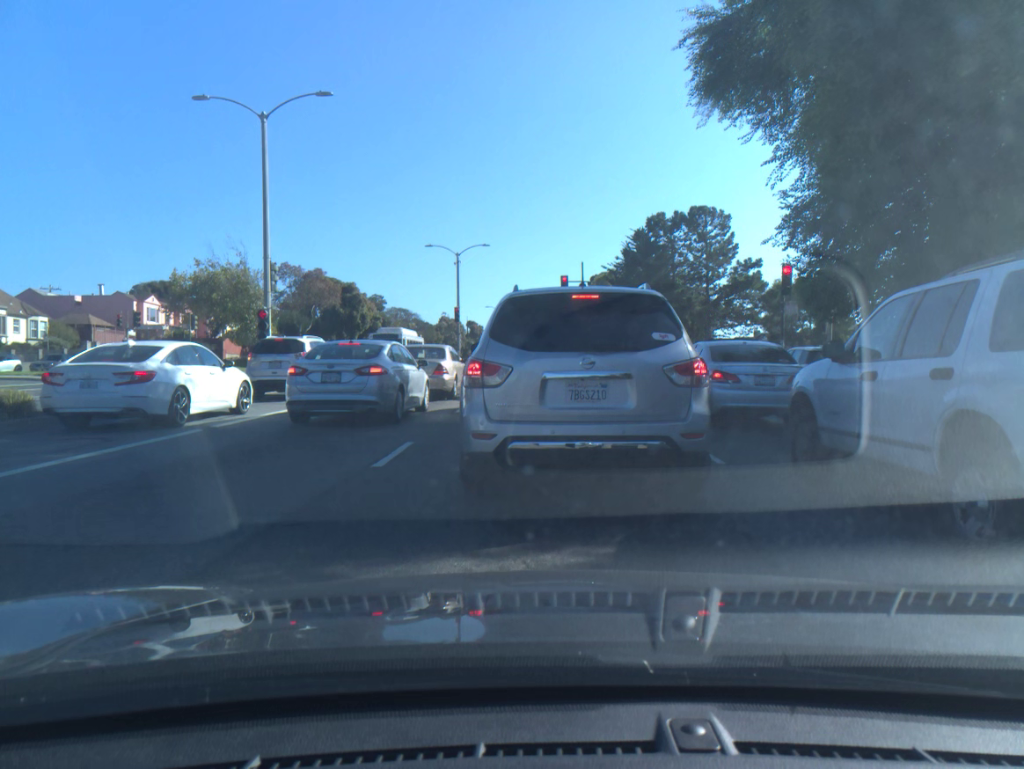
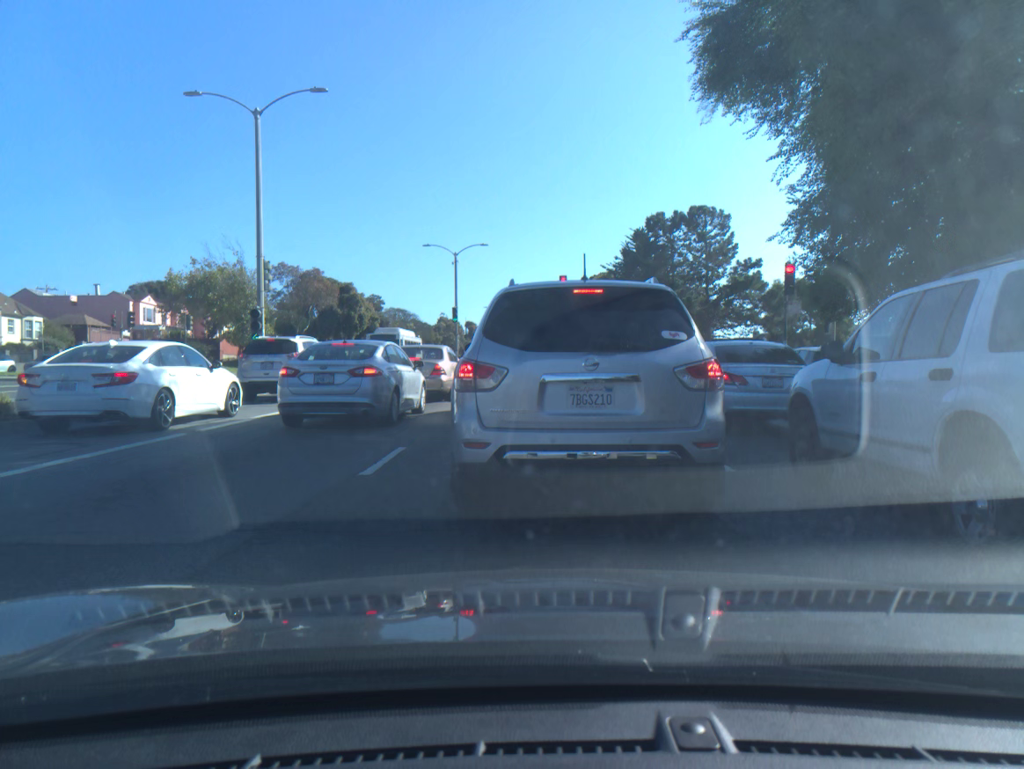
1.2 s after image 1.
(0.0, +0.5) m; 0°
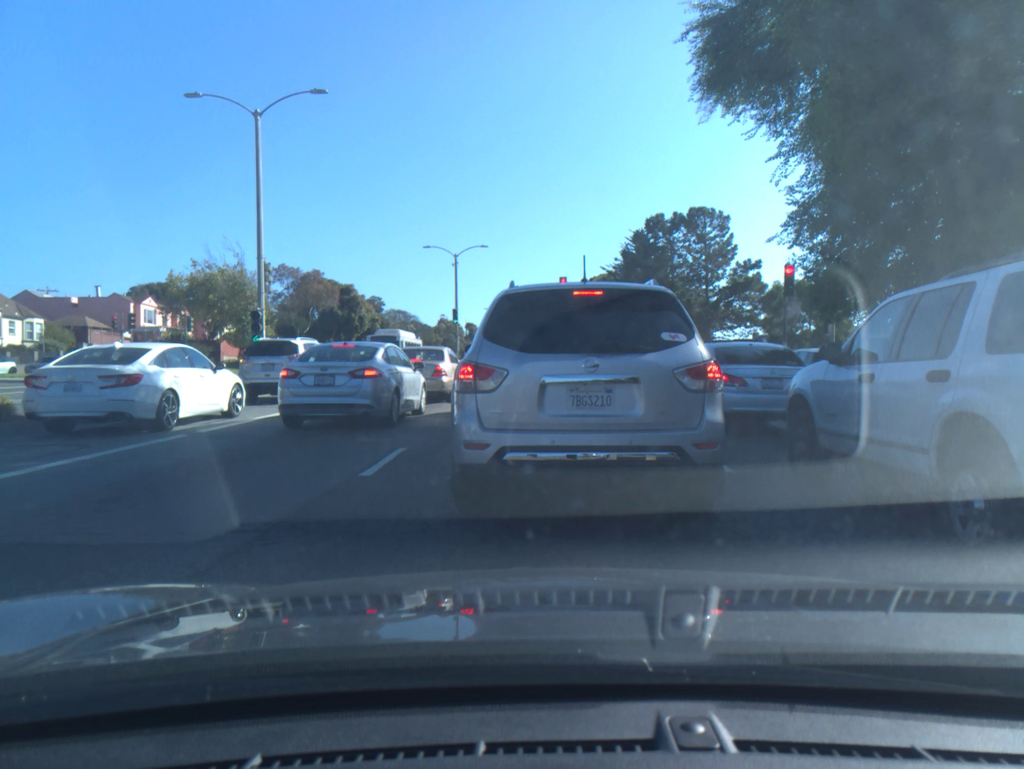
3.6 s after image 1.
(0.0, 0.0) m; 0°
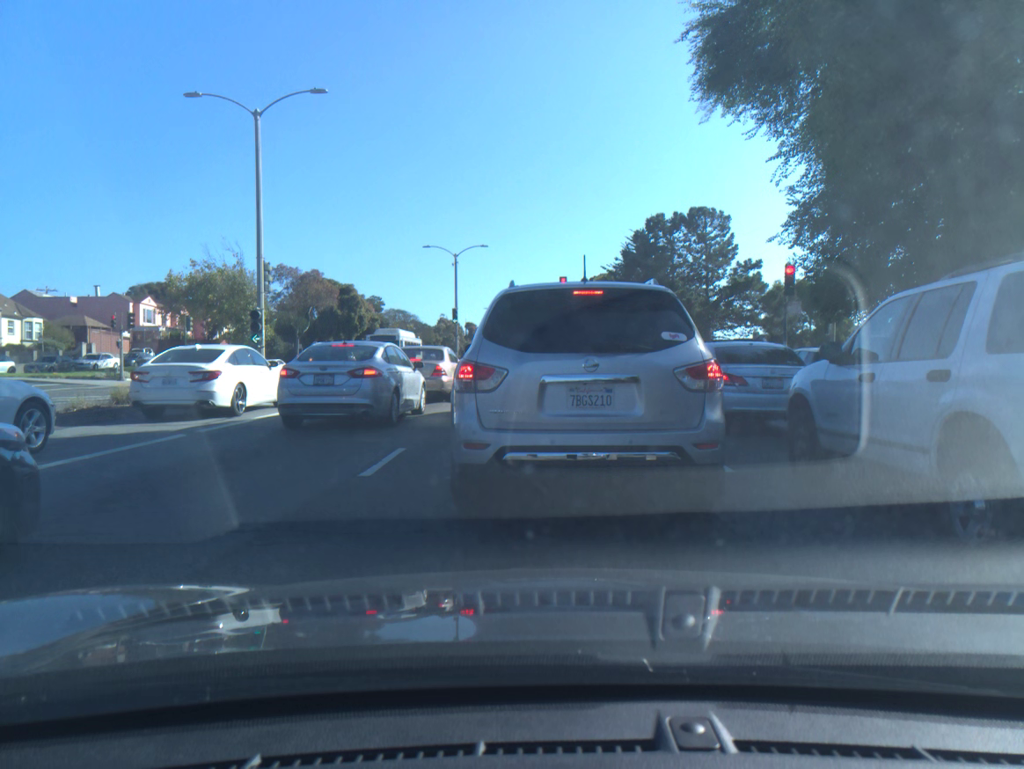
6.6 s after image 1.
(-0.1, 0.0) m; 0°
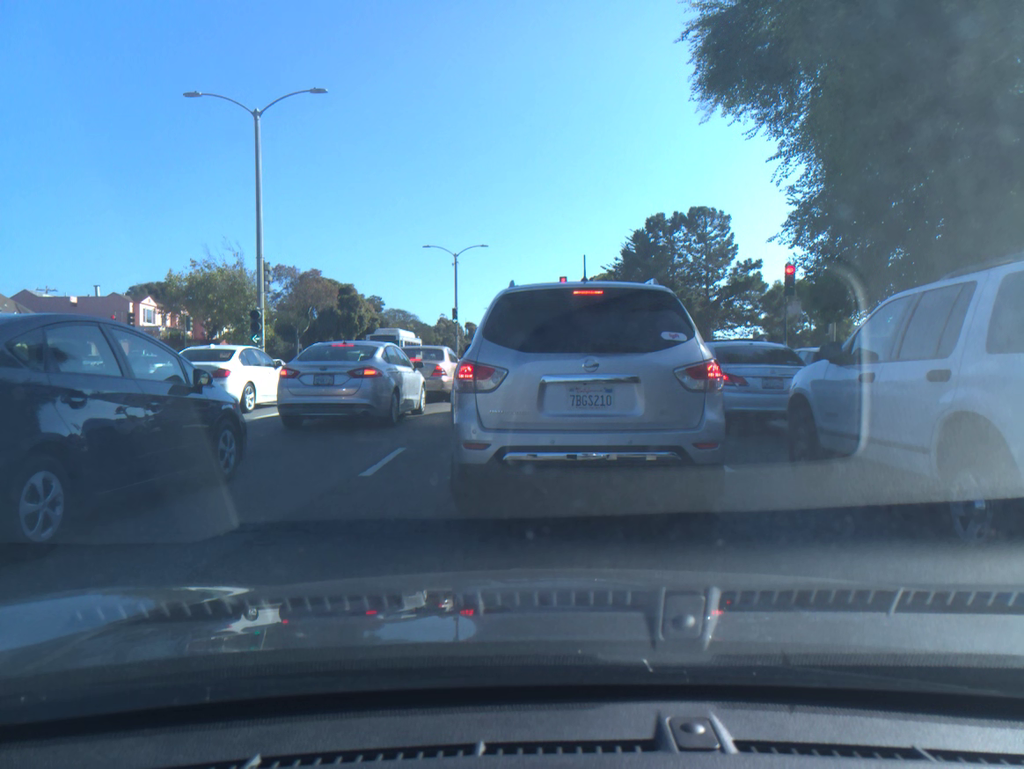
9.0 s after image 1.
(0.0, 0.0) m; 0°
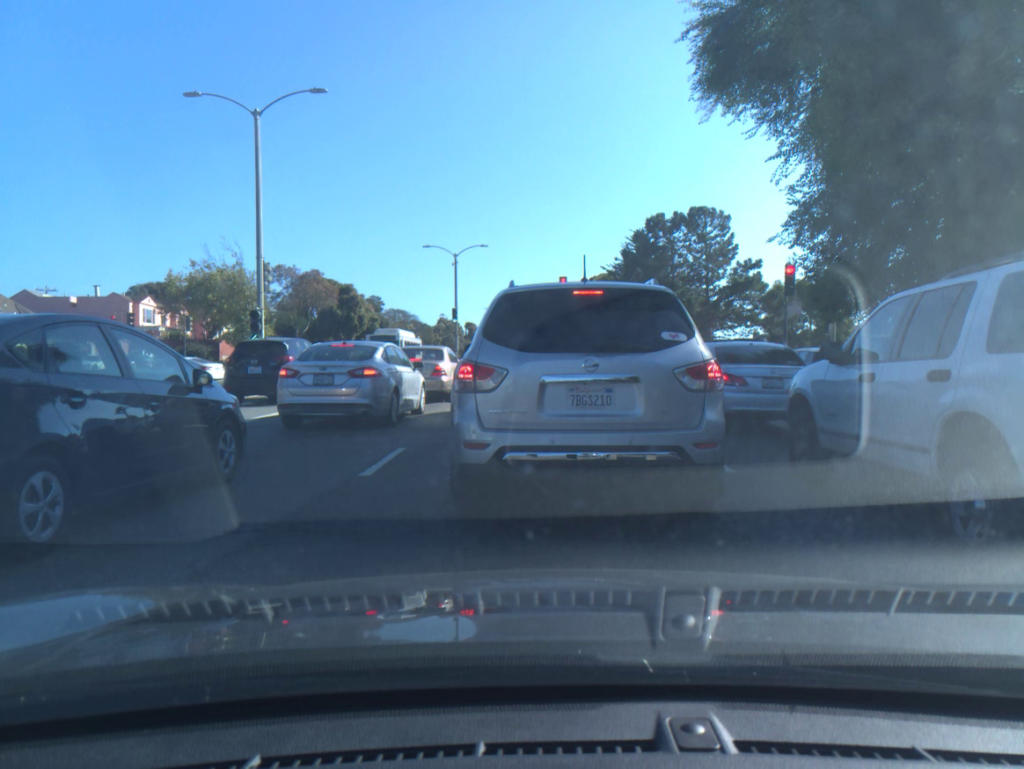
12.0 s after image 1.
(0.0, 0.0) m; 0°
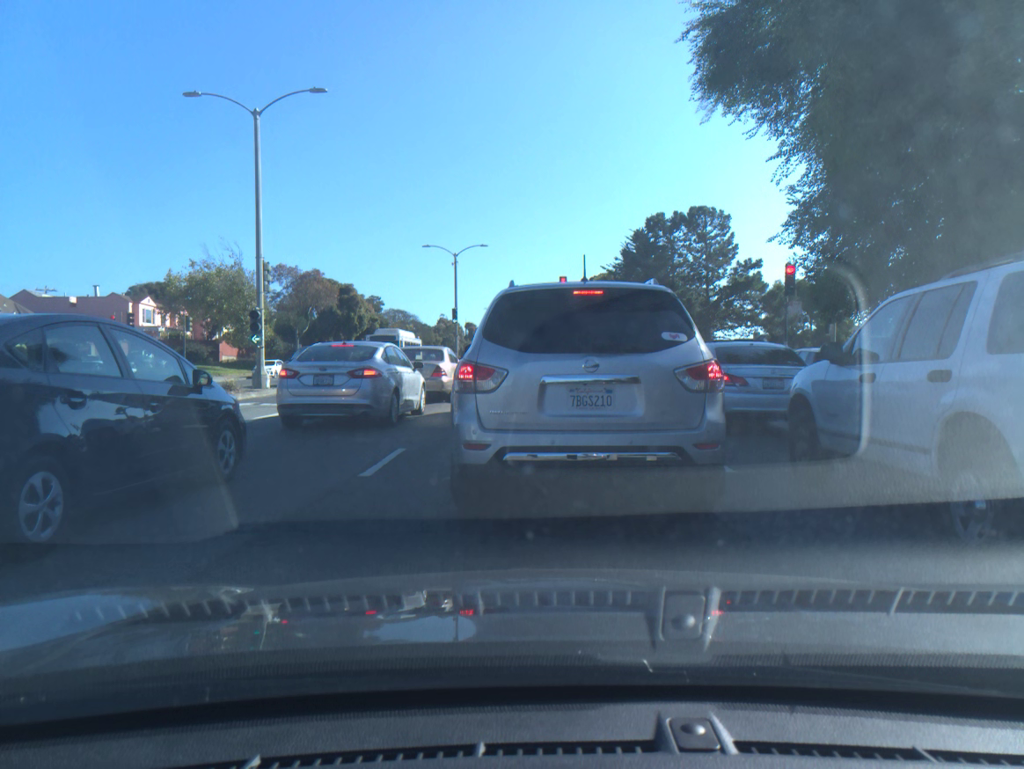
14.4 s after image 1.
(0.0, 0.0) m; 0°
